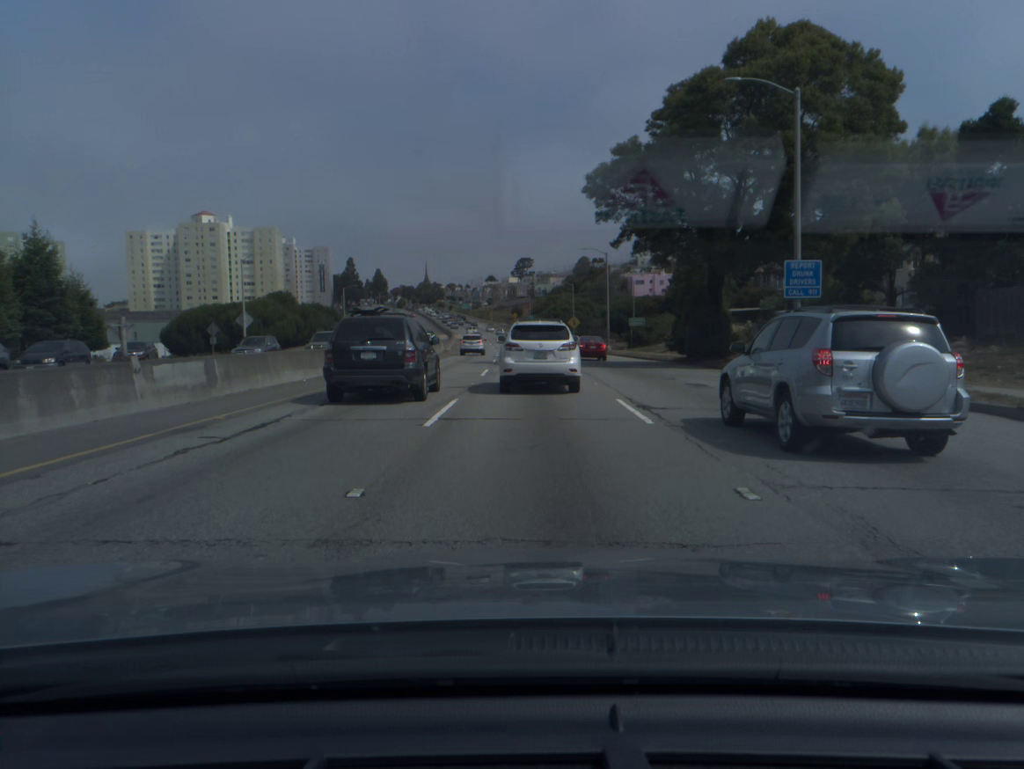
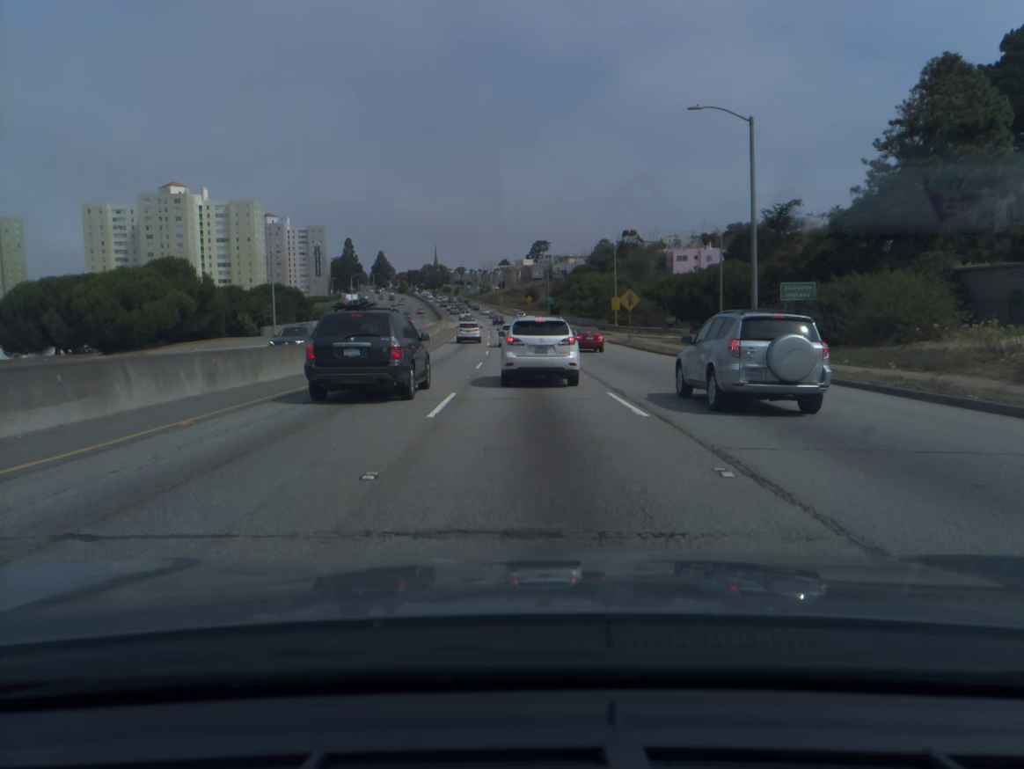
(-0.3, +43.6) m; -1°
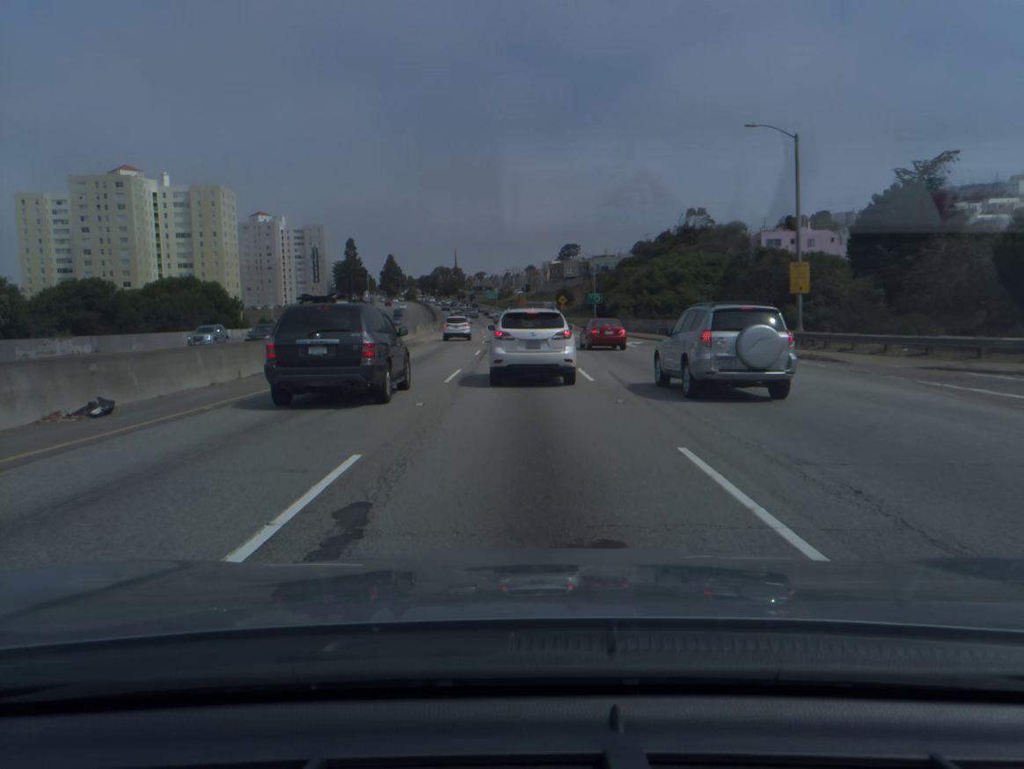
(-0.9, +53.0) m; -2°
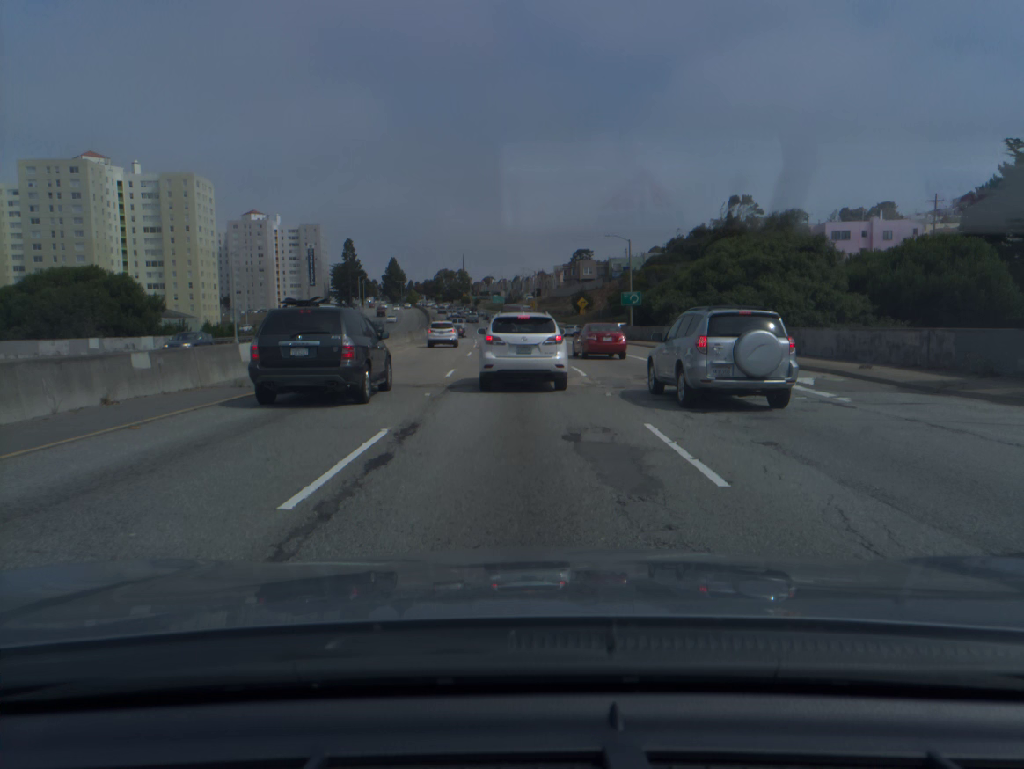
(-0.2, +27.2) m; -1°
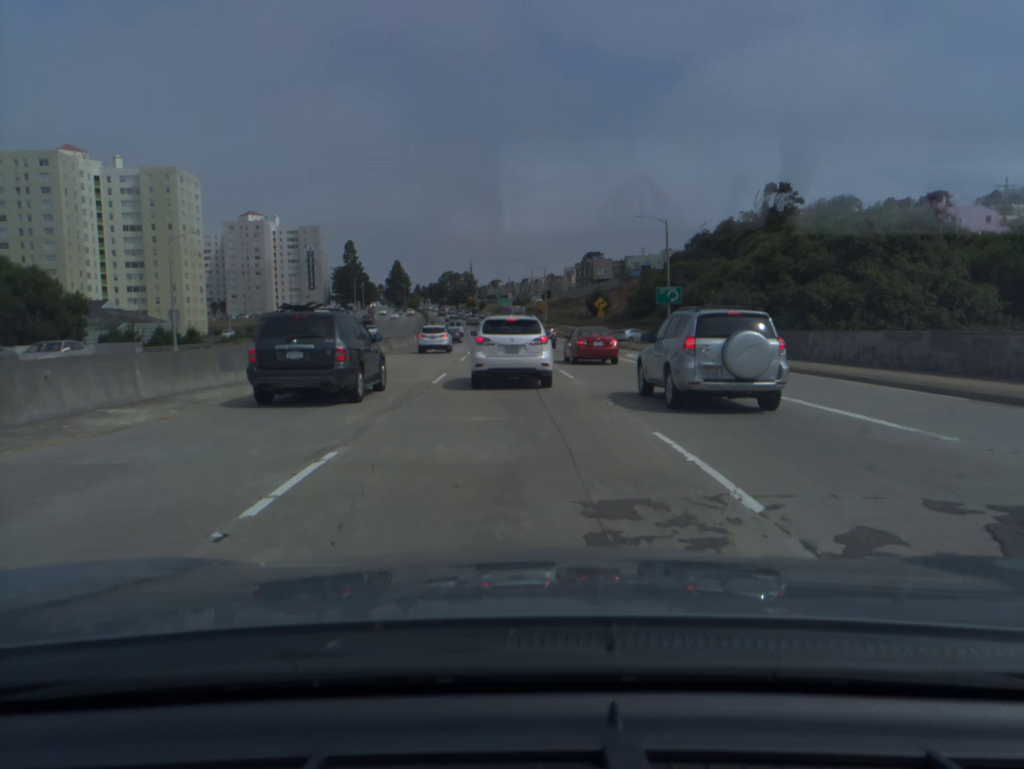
(0.0, +15.8) m; -1°
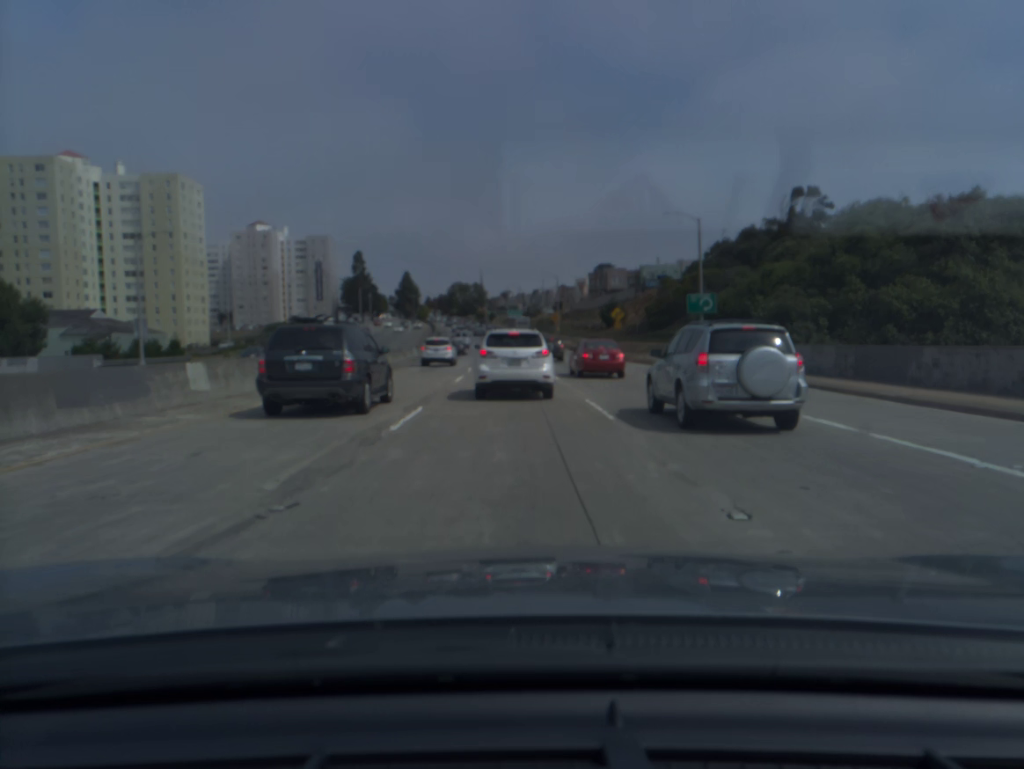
(0.0, +7.8) m; -1°
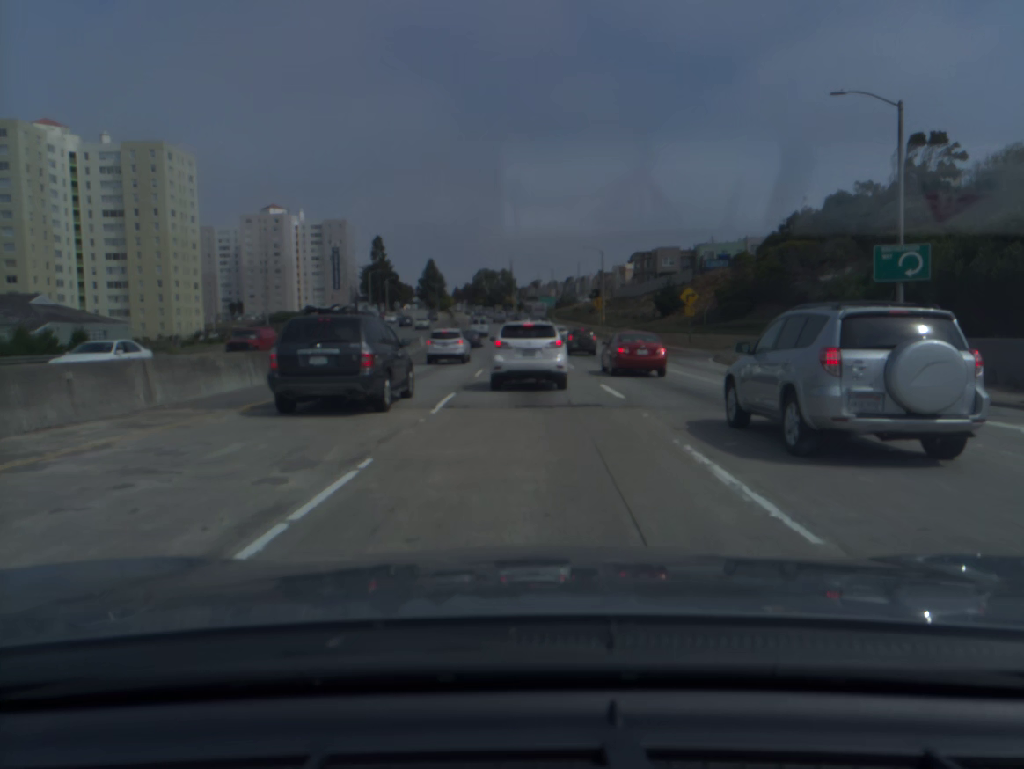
(-0.4, +23.1) m; -2°
